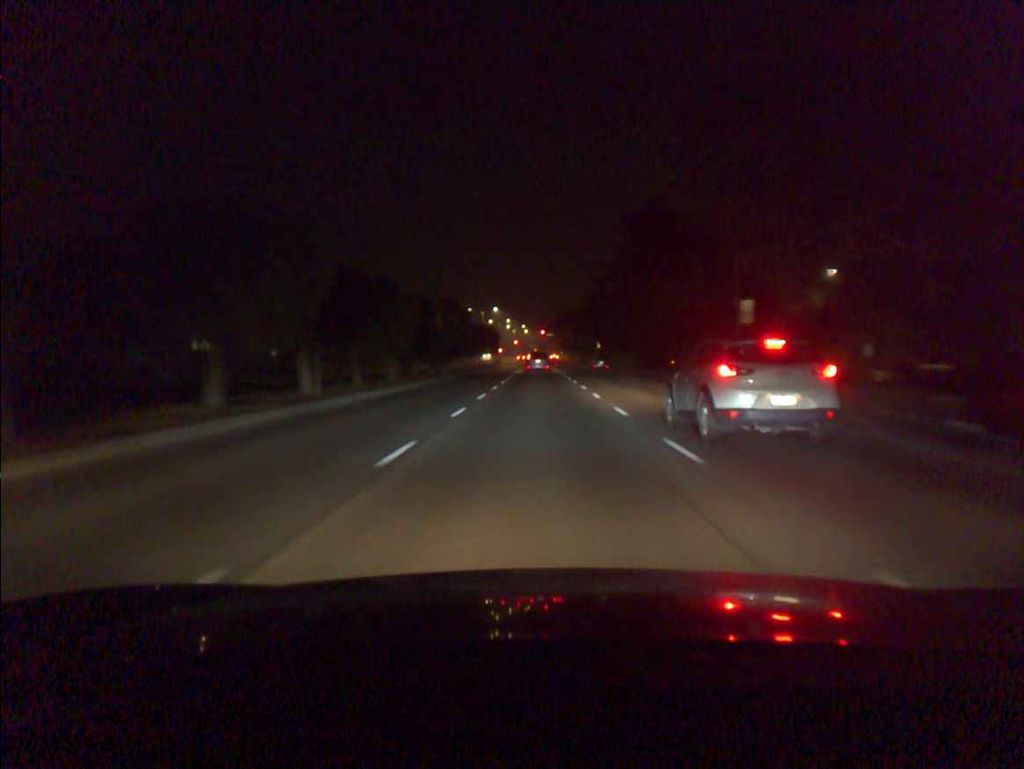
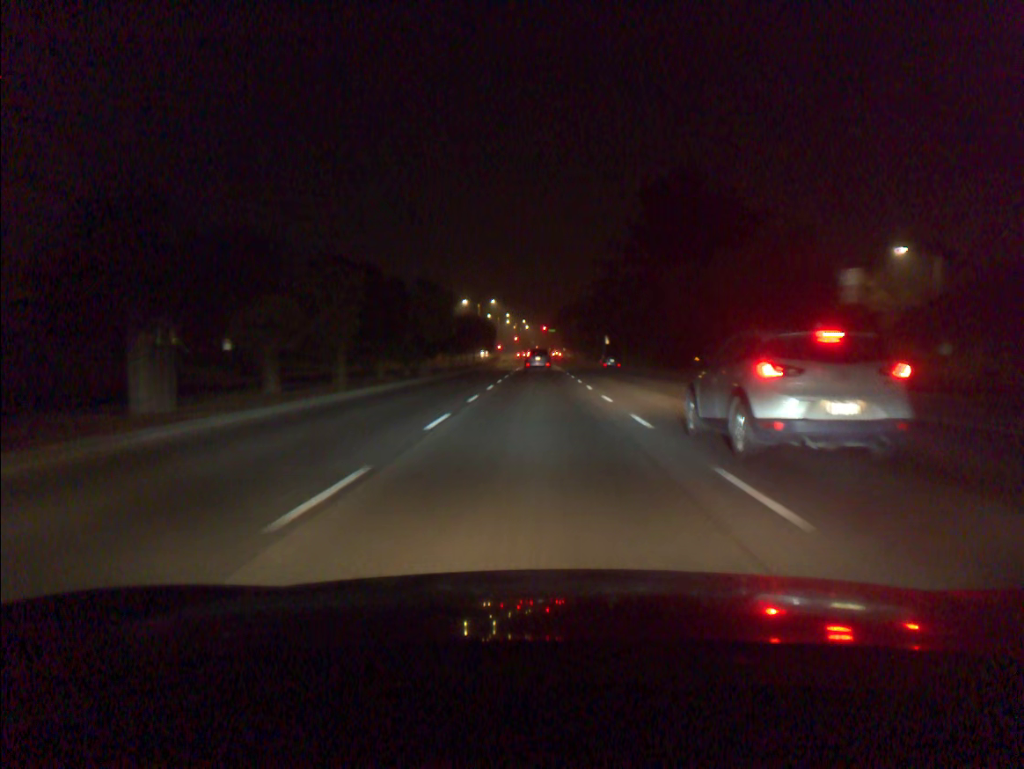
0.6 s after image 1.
(0.0, +10.7) m; 0°
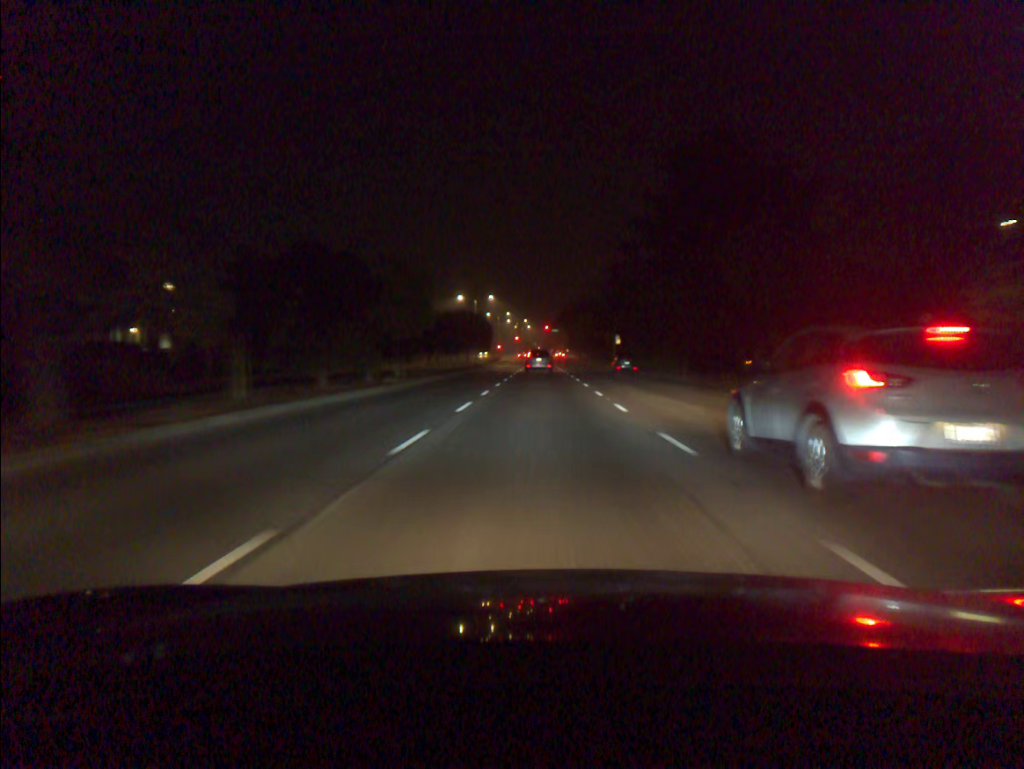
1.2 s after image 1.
(0.0, +10.5) m; 0°
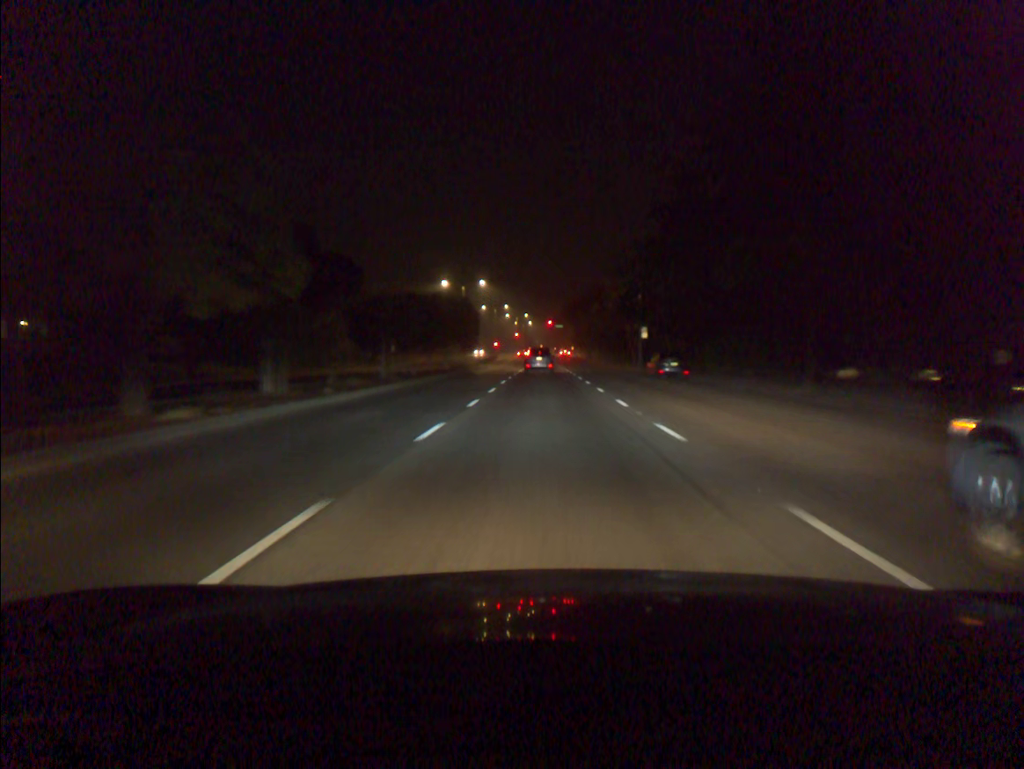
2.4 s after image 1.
(0.0, +20.4) m; 0°
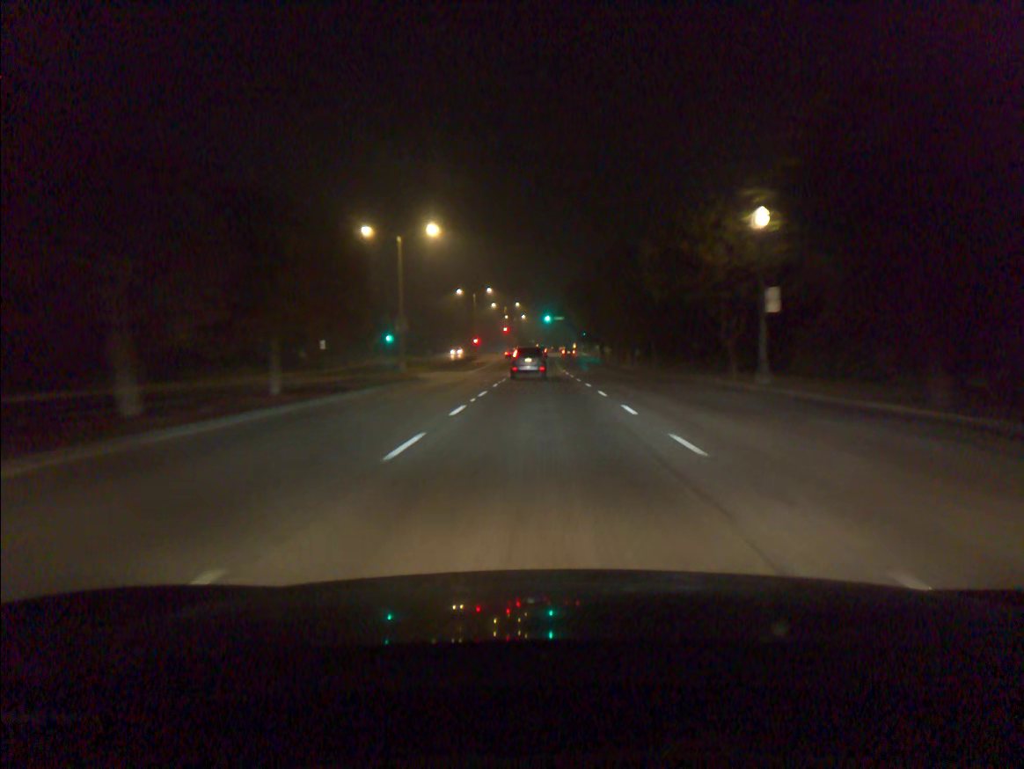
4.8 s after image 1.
(+0.1, +38.2) m; 0°
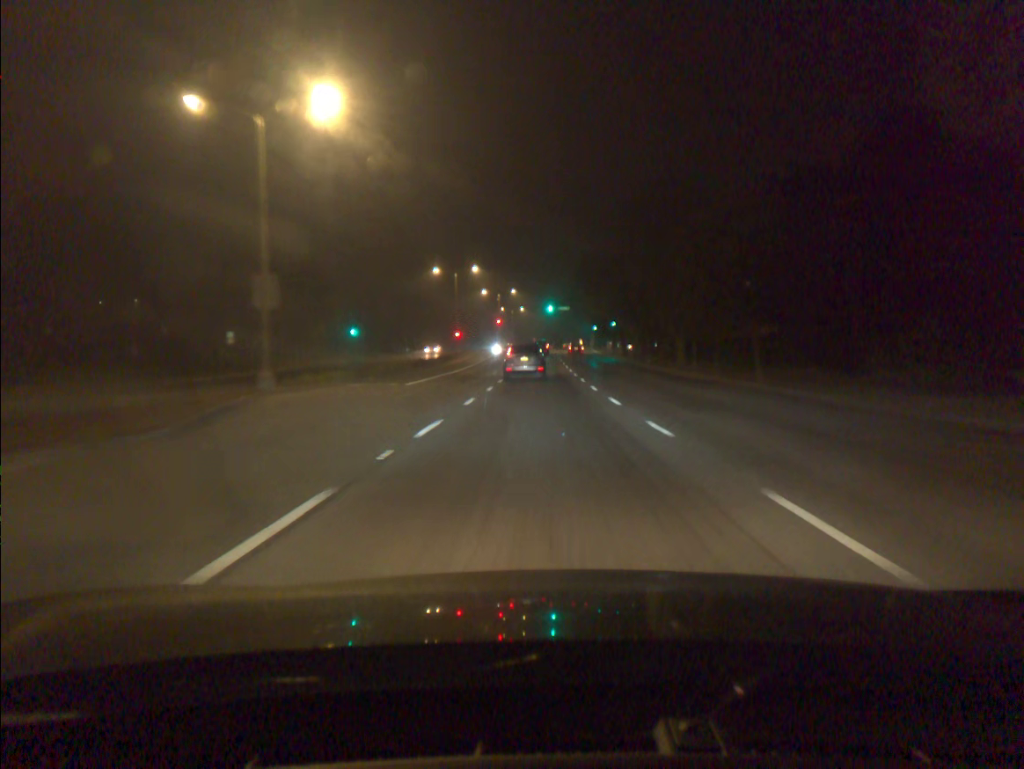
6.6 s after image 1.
(0.0, +25.9) m; 0°
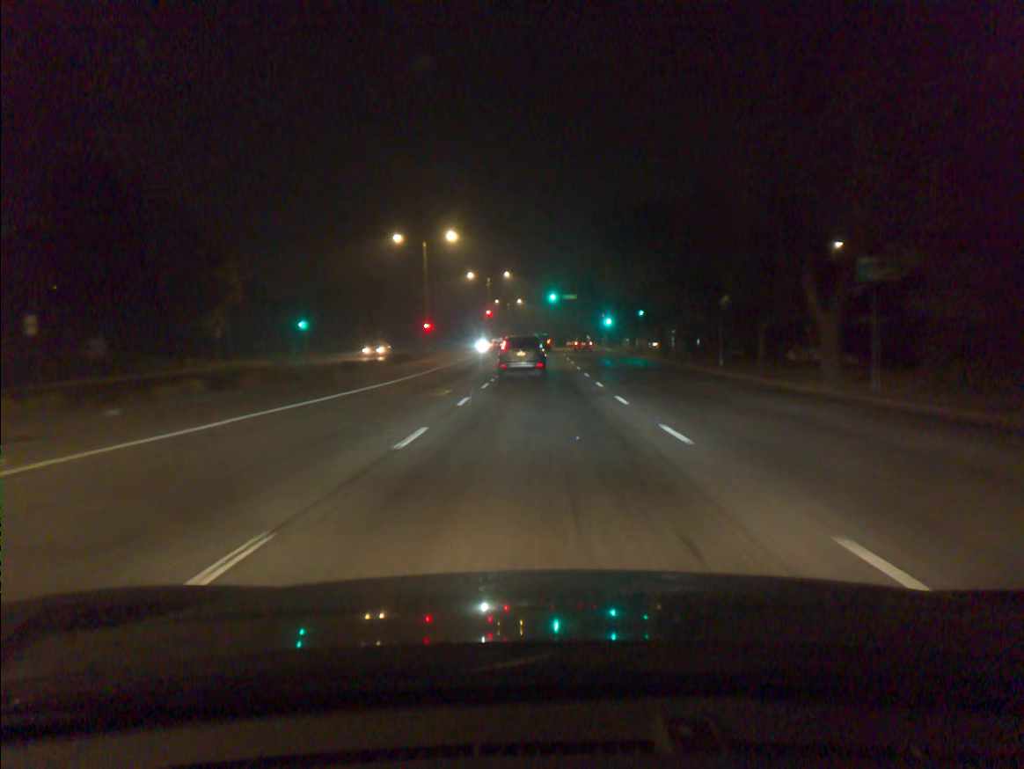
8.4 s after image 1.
(0.0, +23.5) m; 0°
